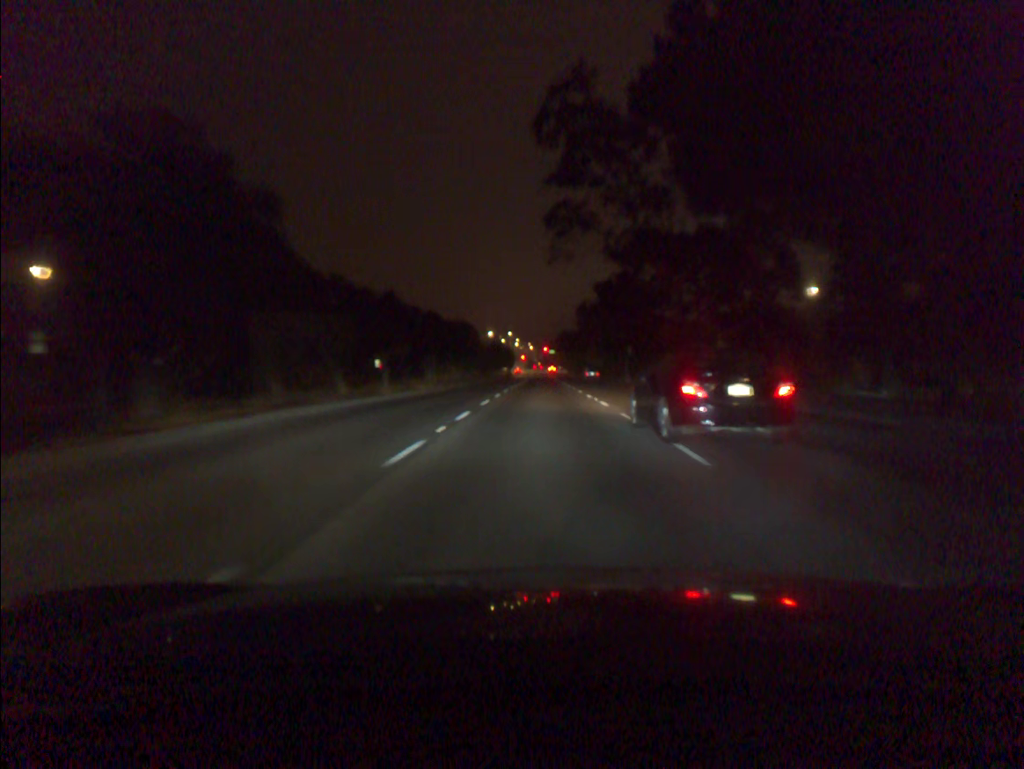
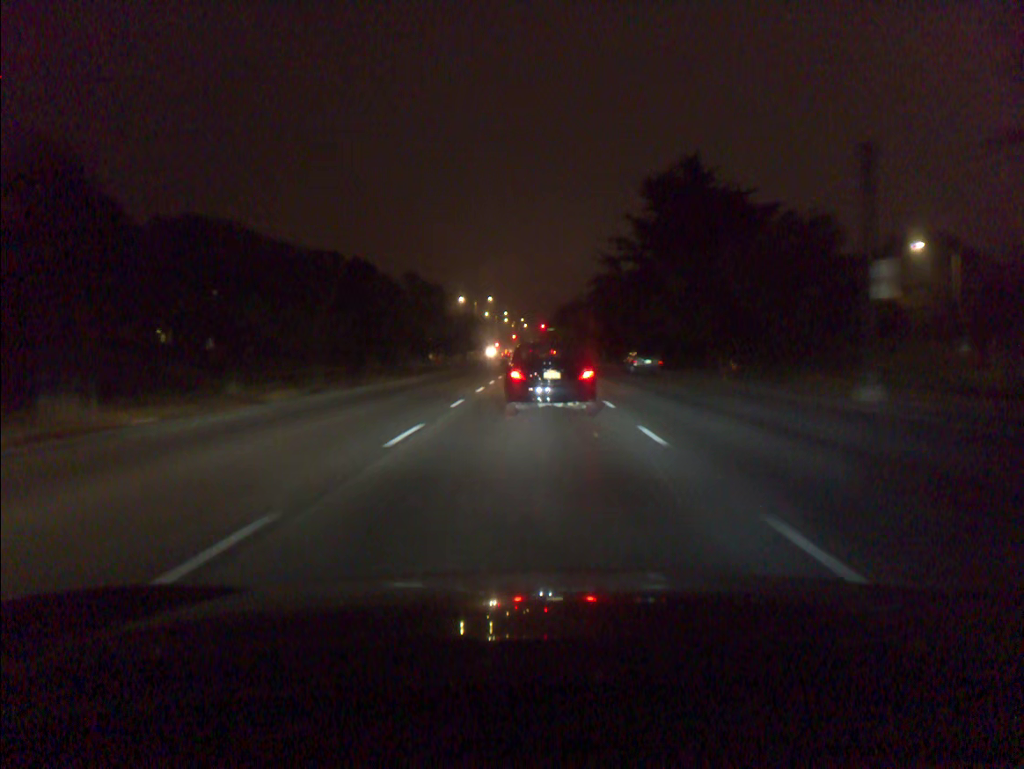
(+0.3, +56.0) m; 0°
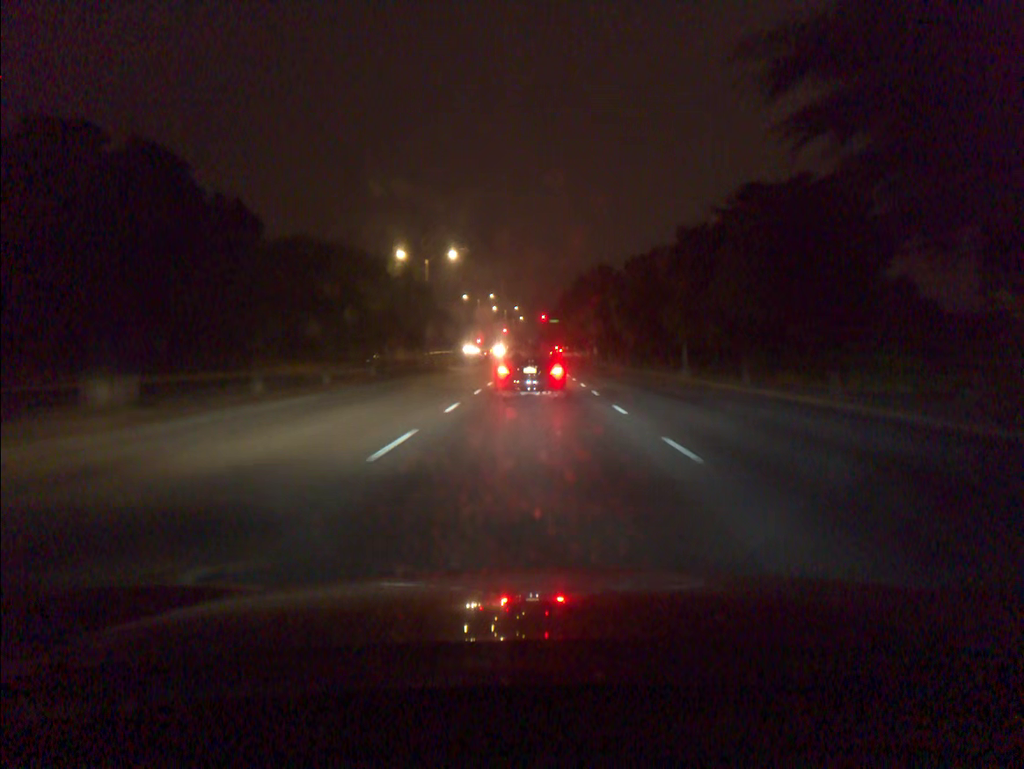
(-0.1, +52.3) m; 0°
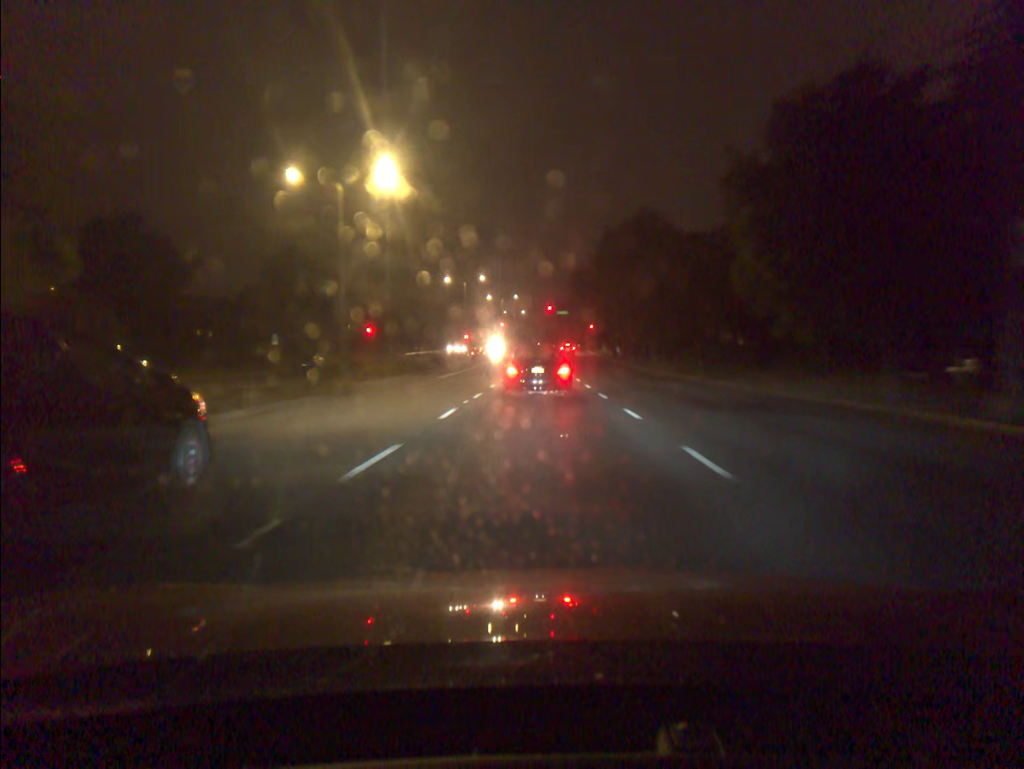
(-0.1, +29.7) m; 0°
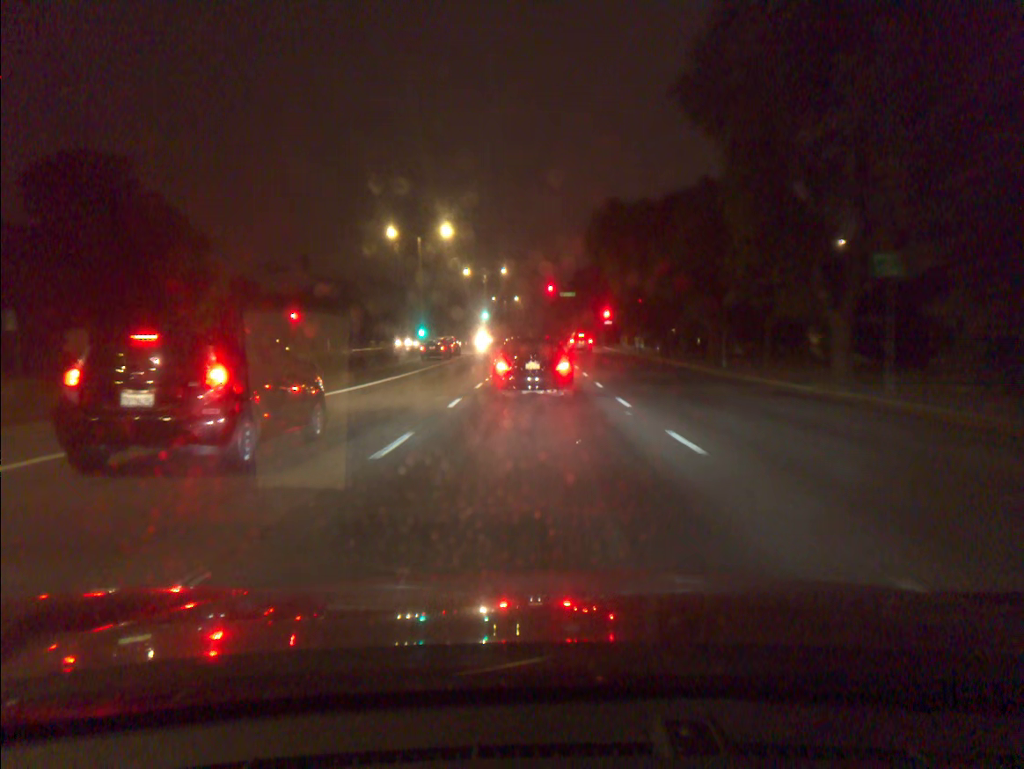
(0.0, +35.1) m; 0°
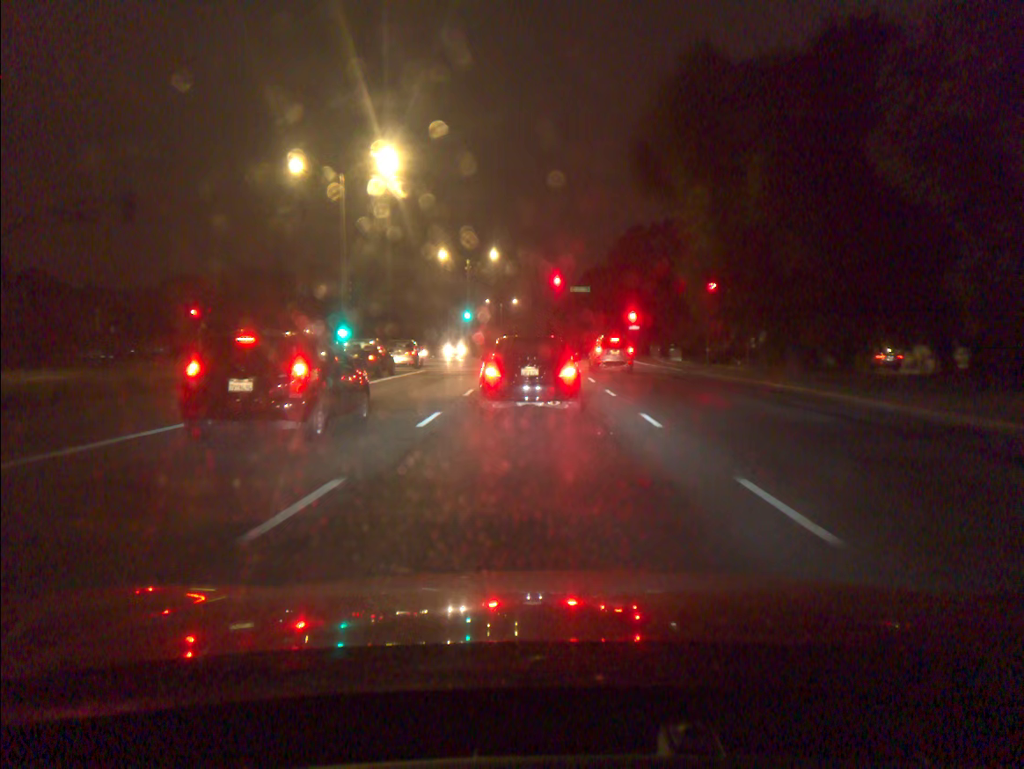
(0.0, +25.6) m; 0°
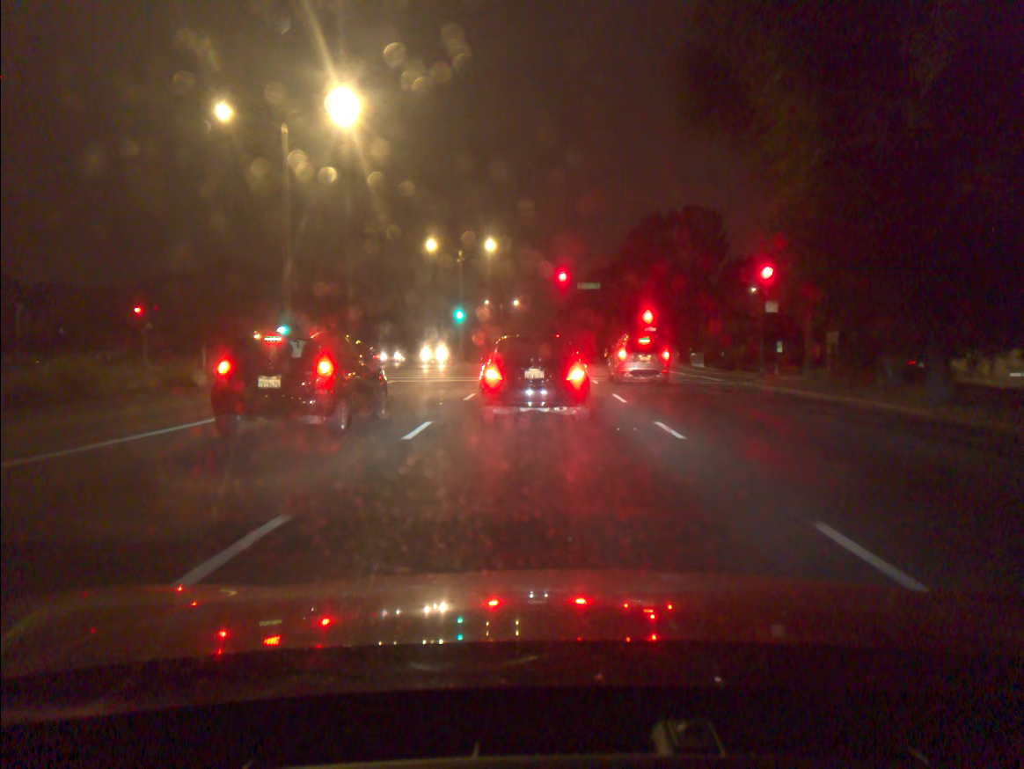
(0.0, +9.0) m; 0°
